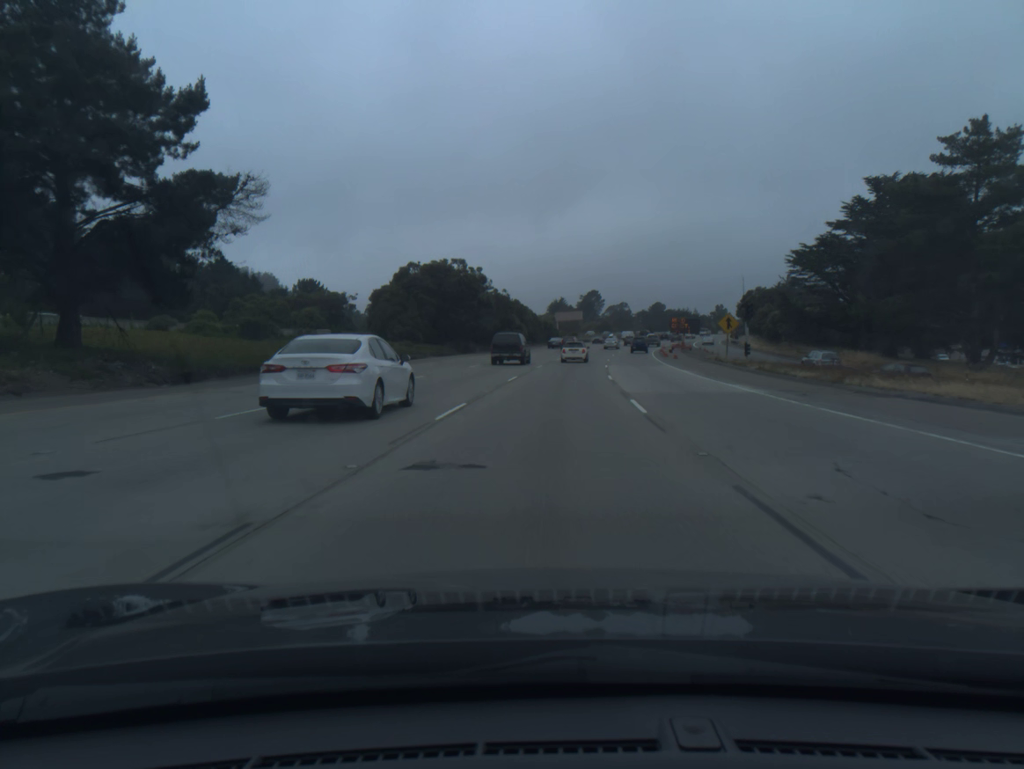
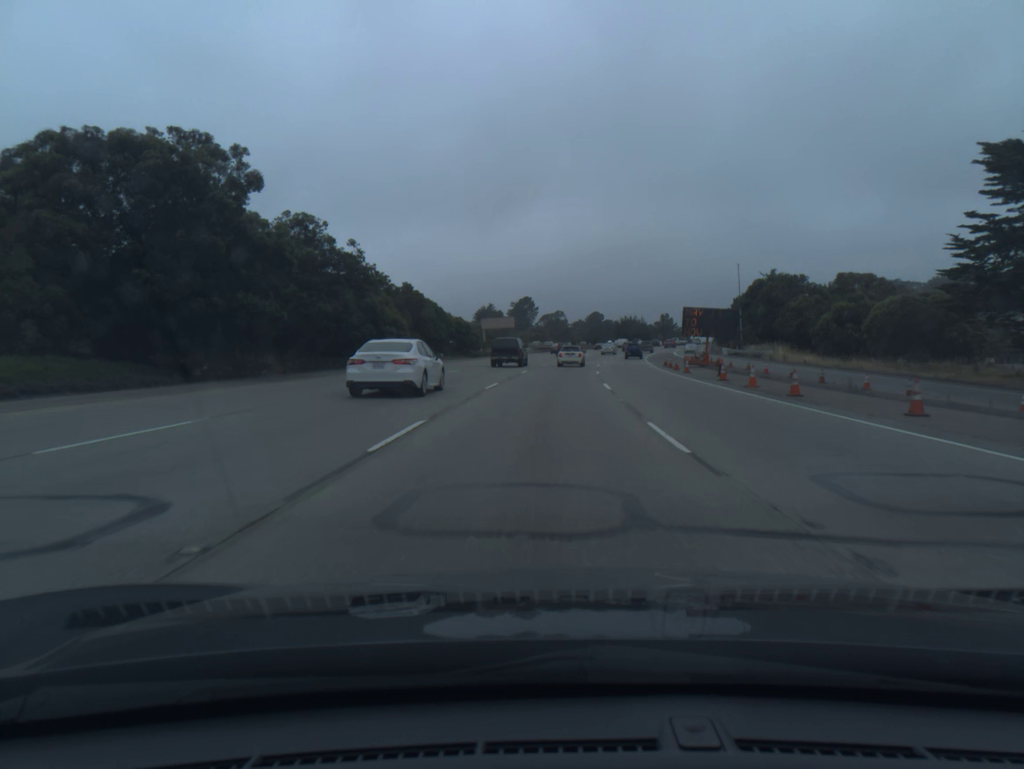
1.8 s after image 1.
(+2.1, +47.6) m; +5°
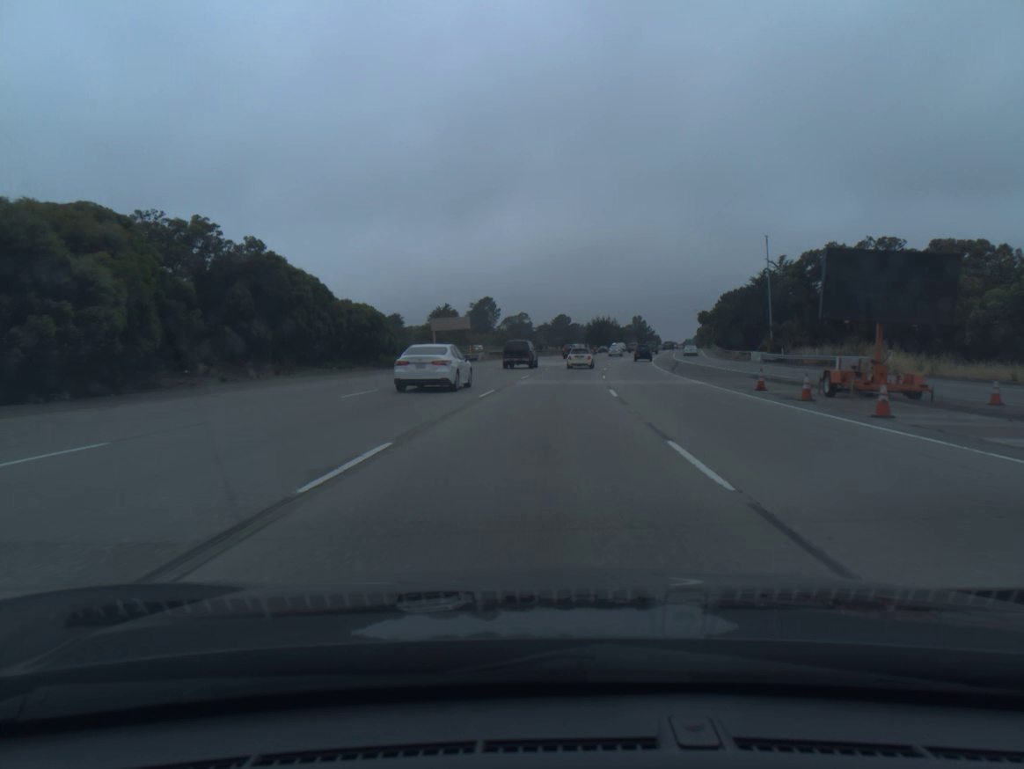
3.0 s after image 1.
(+0.7, +31.4) m; +3°
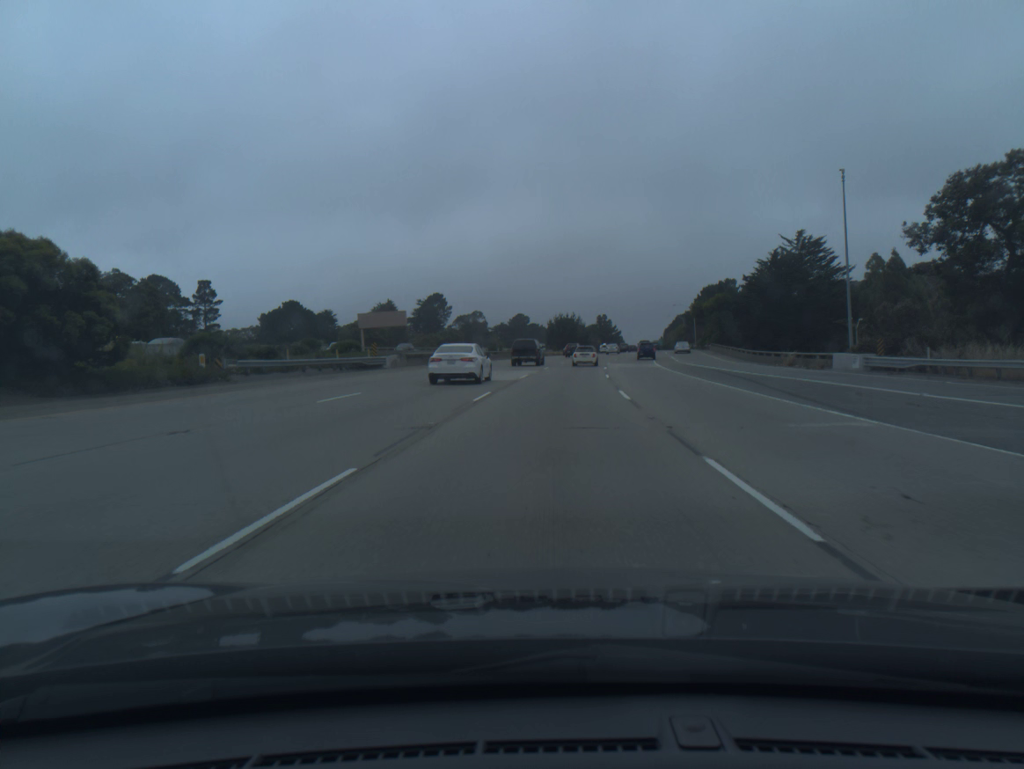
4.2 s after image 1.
(+0.8, +31.3) m; +3°
